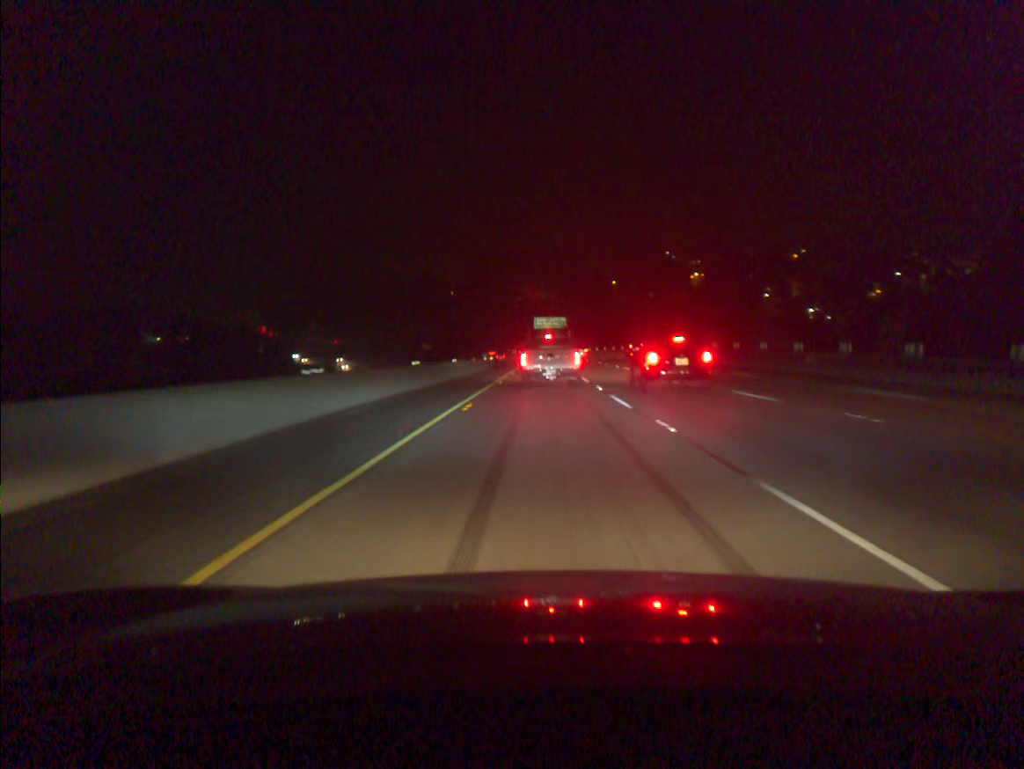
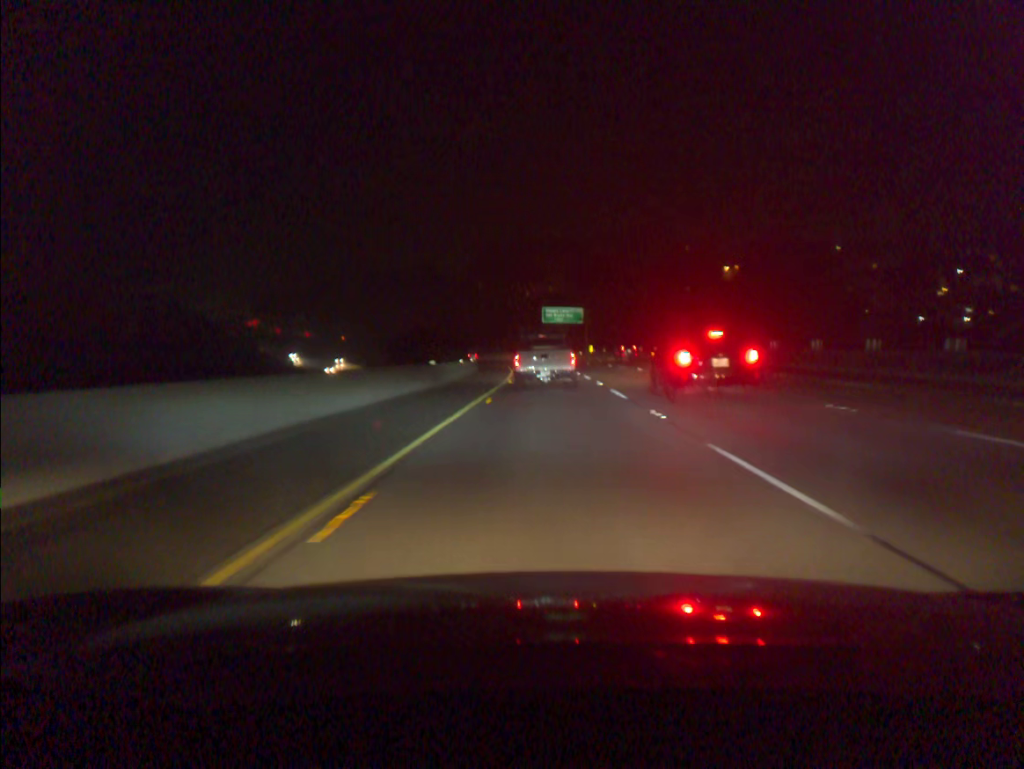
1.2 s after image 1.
(-0.2, +40.7) m; -1°
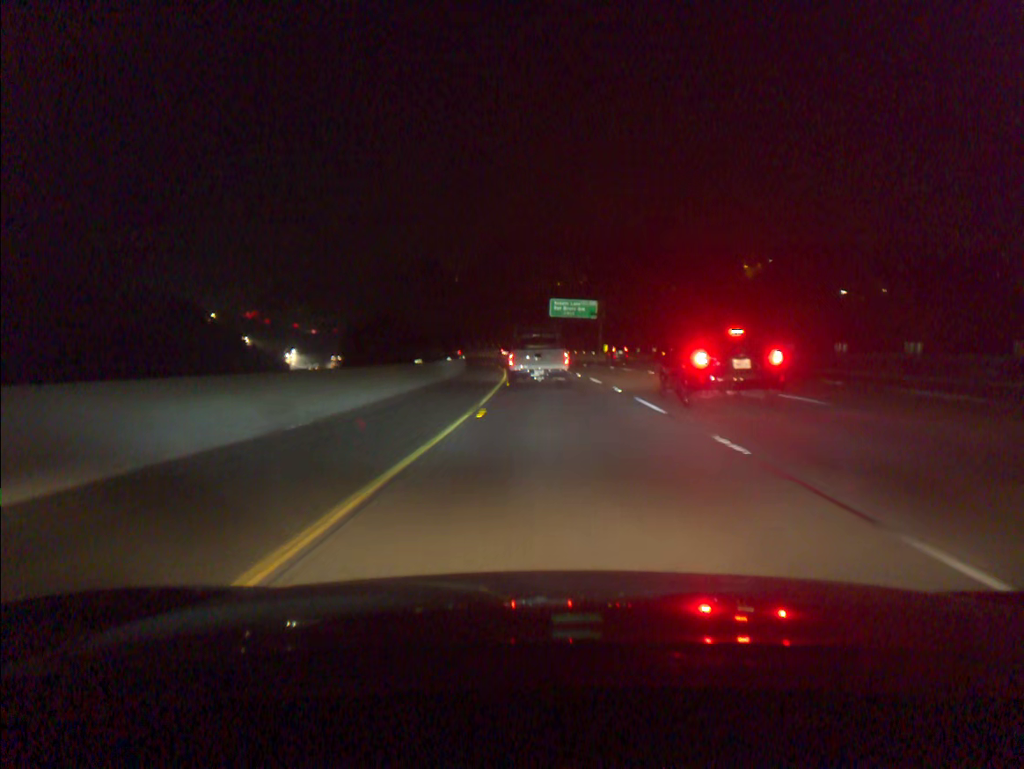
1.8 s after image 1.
(-0.1, +19.6) m; 0°
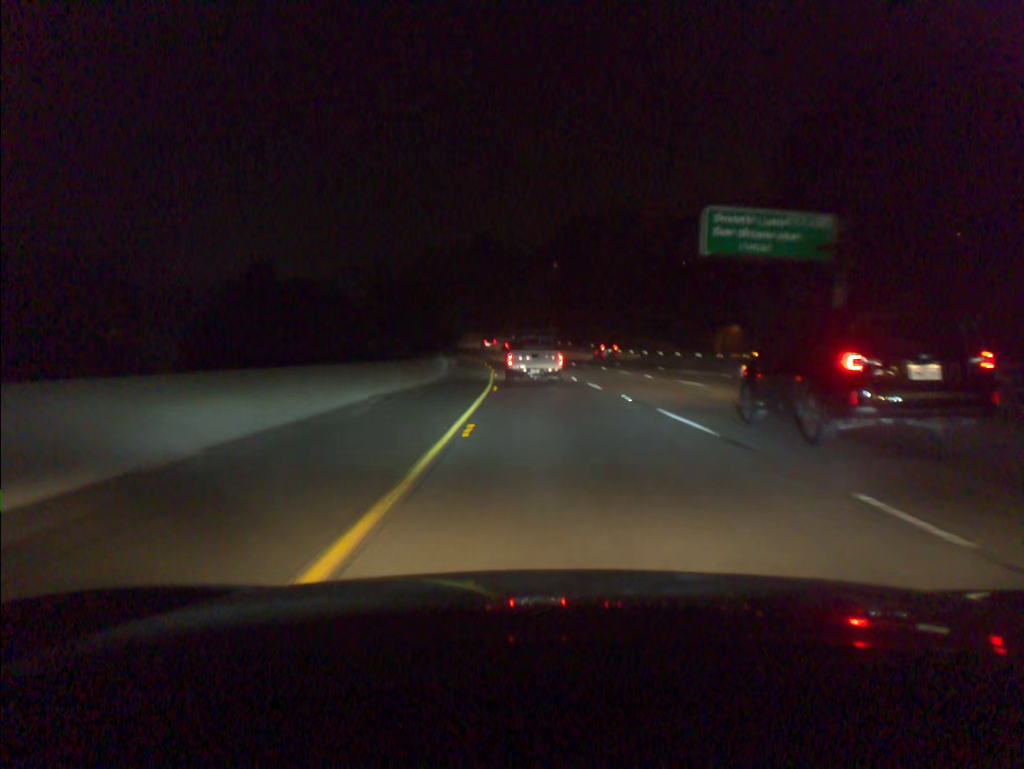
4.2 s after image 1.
(-2.9, +76.7) m; -5°
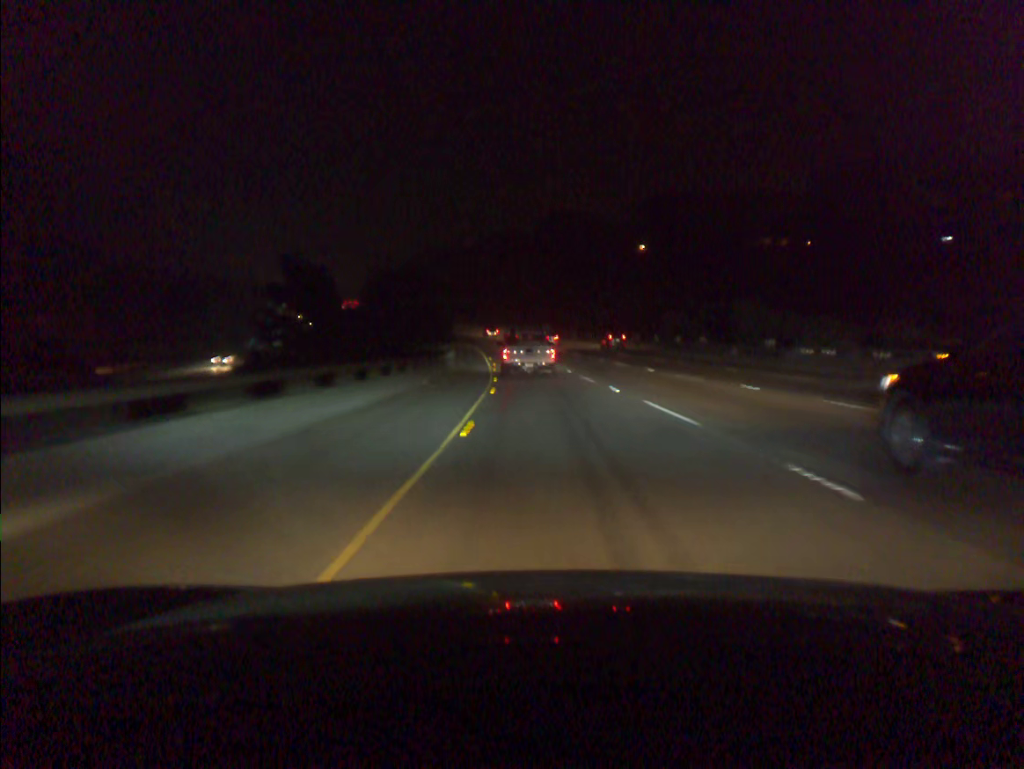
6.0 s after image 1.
(-2.7, +57.7) m; -5°
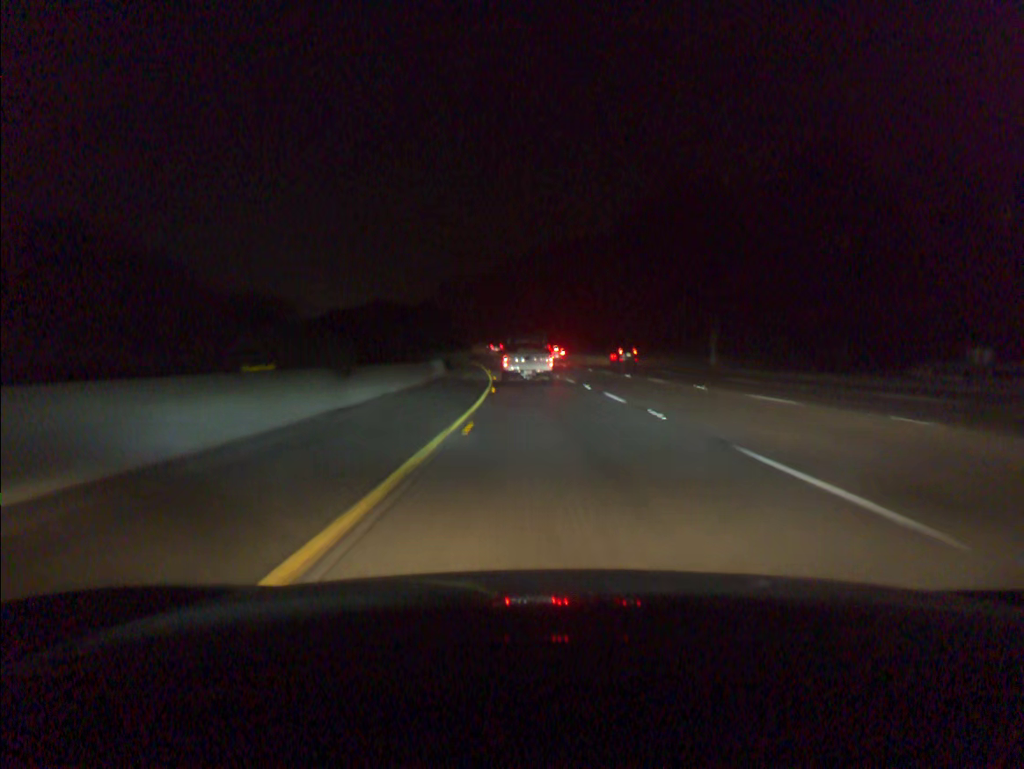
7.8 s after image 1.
(-2.7, +58.0) m; -5°
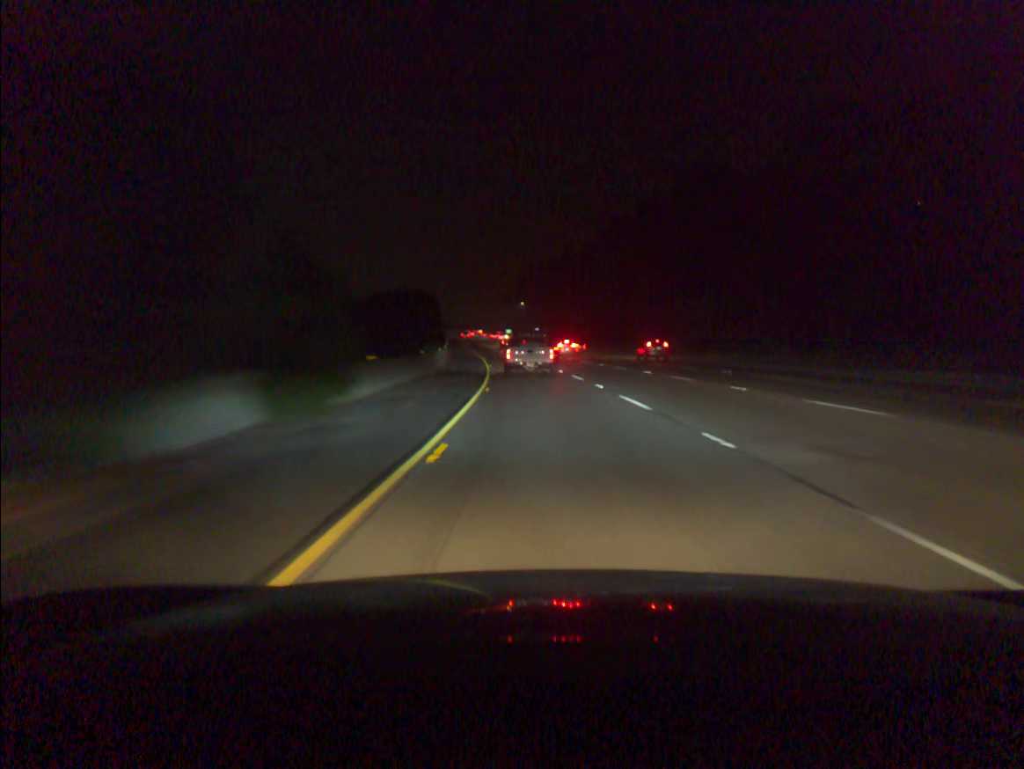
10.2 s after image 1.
(-4.6, +76.8) m; -7°
